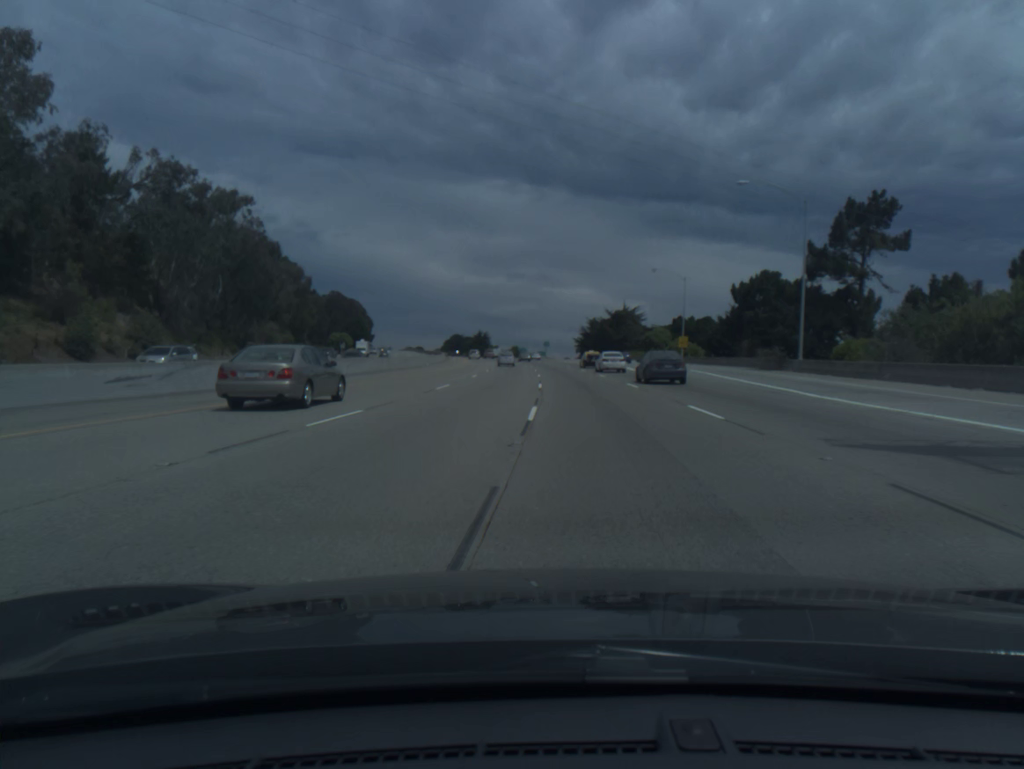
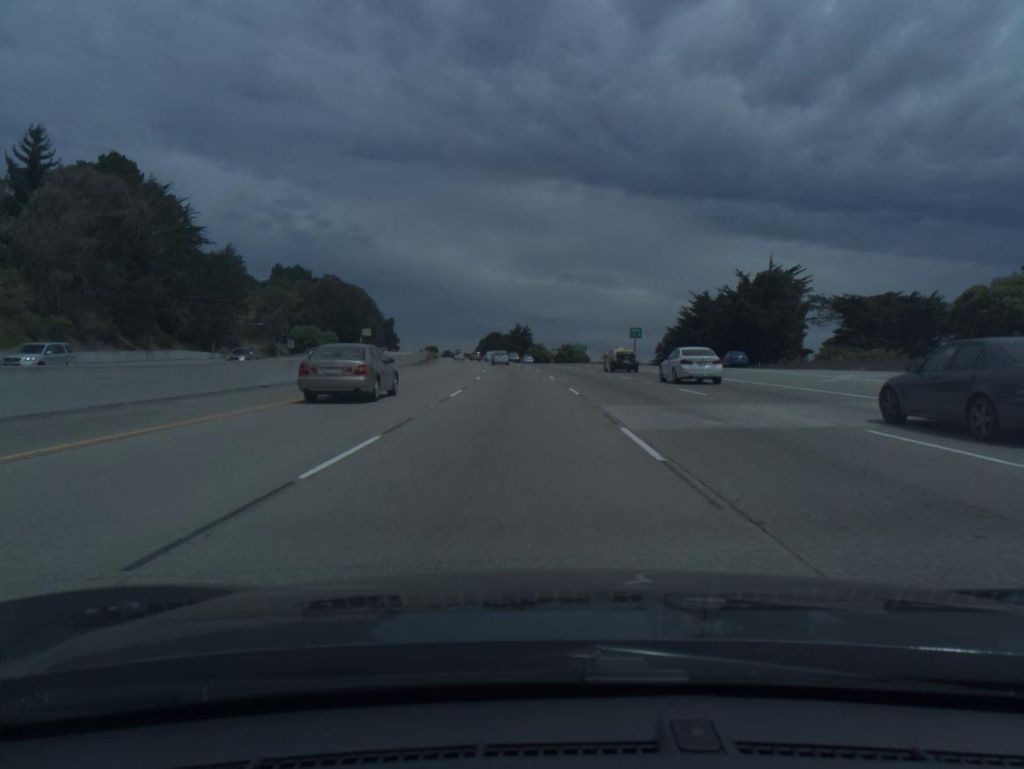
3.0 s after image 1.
(-3.3, +93.5) m; -4°
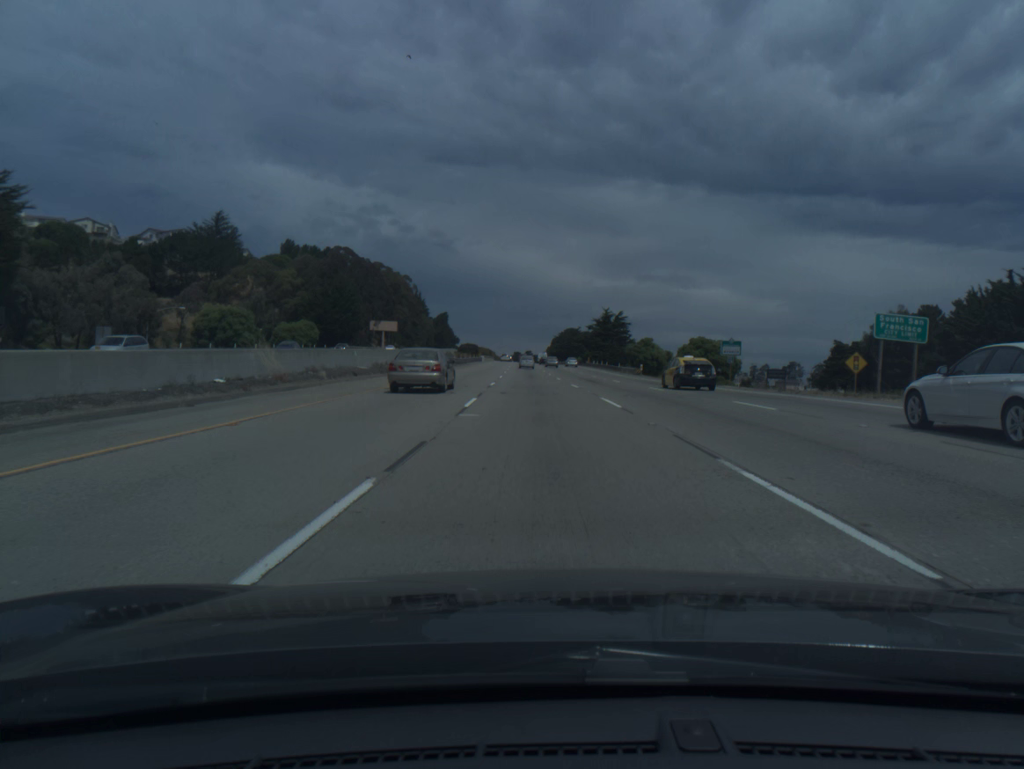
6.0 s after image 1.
(-5.3, +91.2) m; -6°
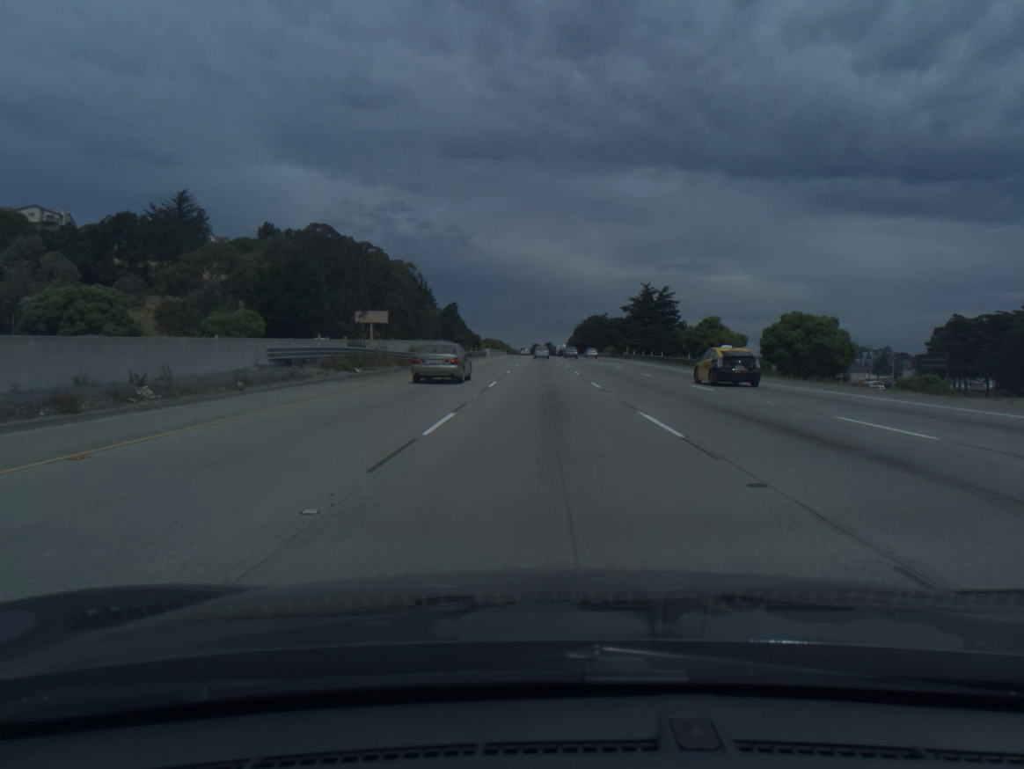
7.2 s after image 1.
(-0.5, +36.6) m; -1°
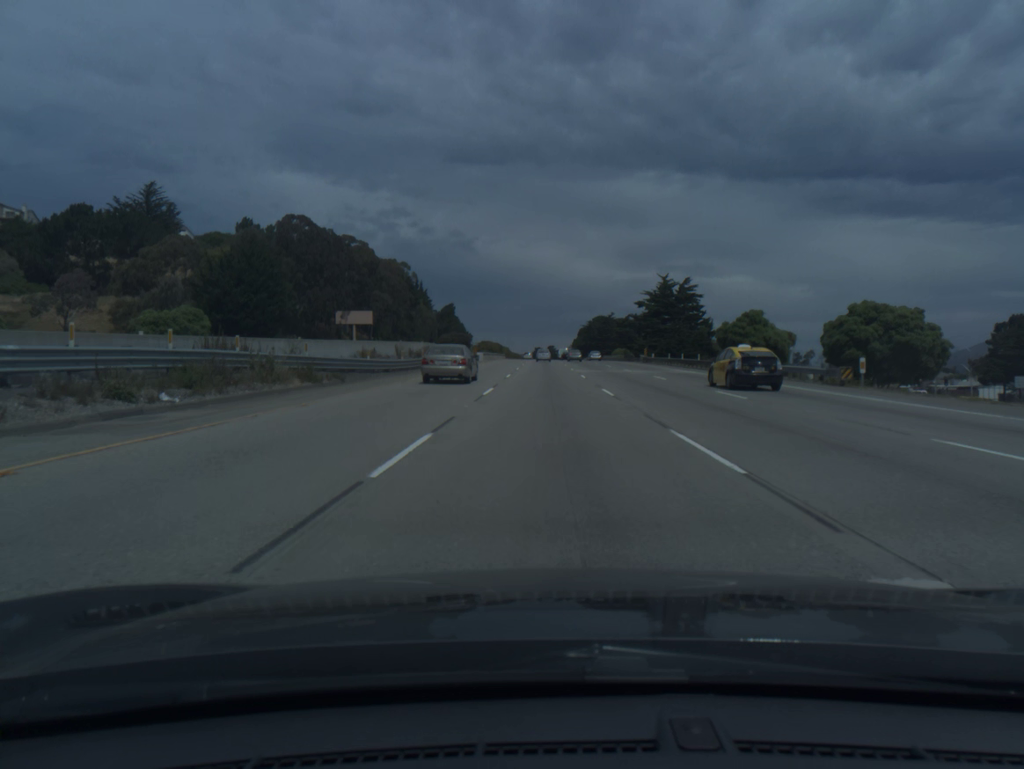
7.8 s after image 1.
(-0.1, +18.3) m; 0°
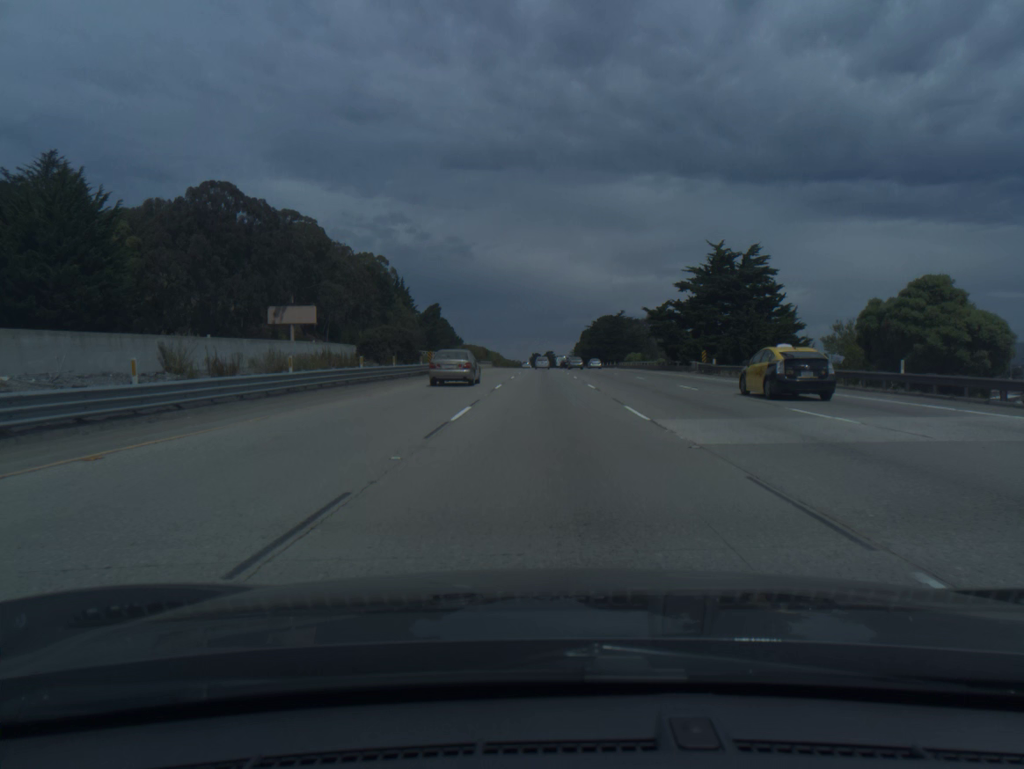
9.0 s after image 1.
(0.0, +36.7) m; 0°
